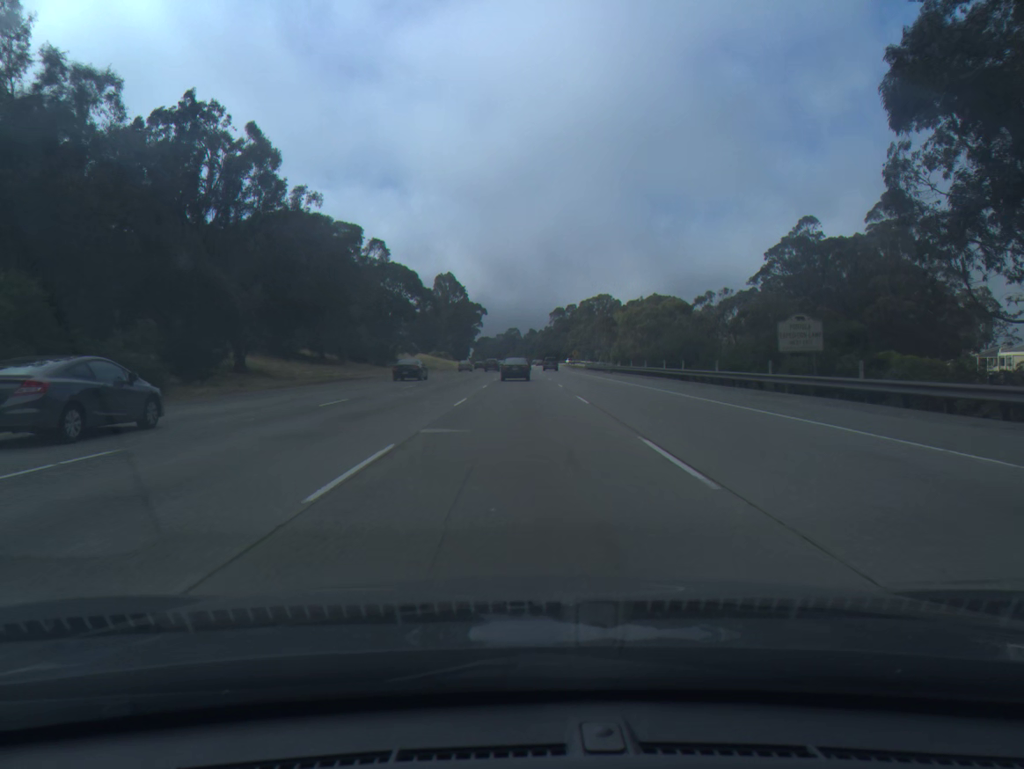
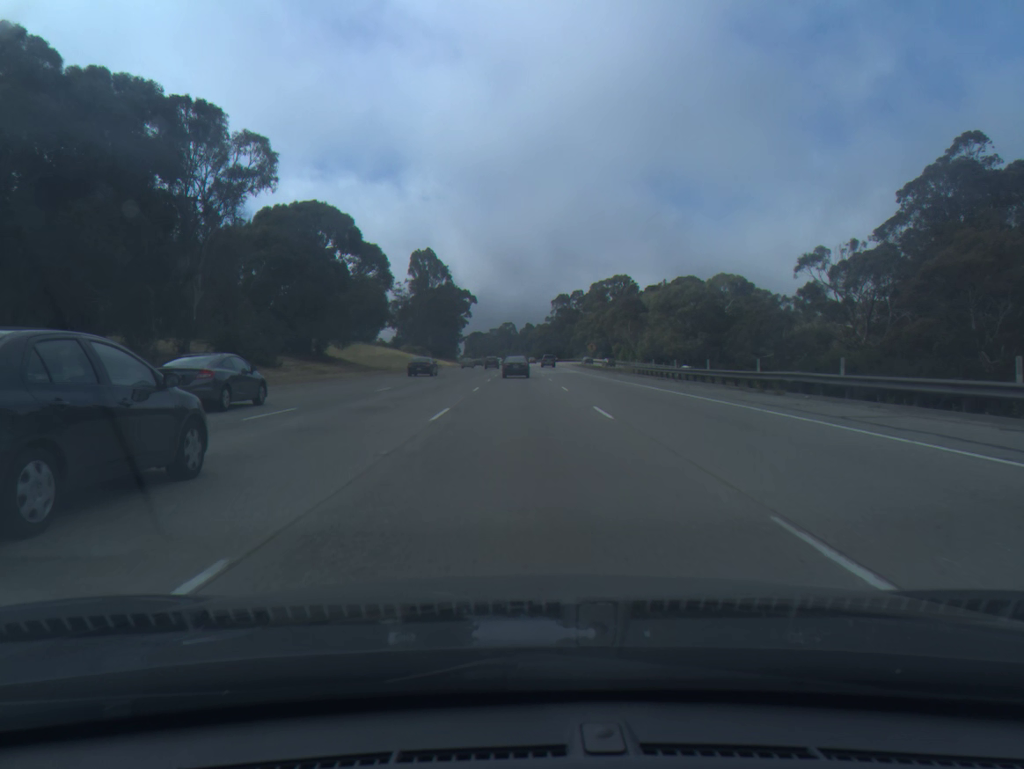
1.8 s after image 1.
(+0.1, +50.1) m; 0°
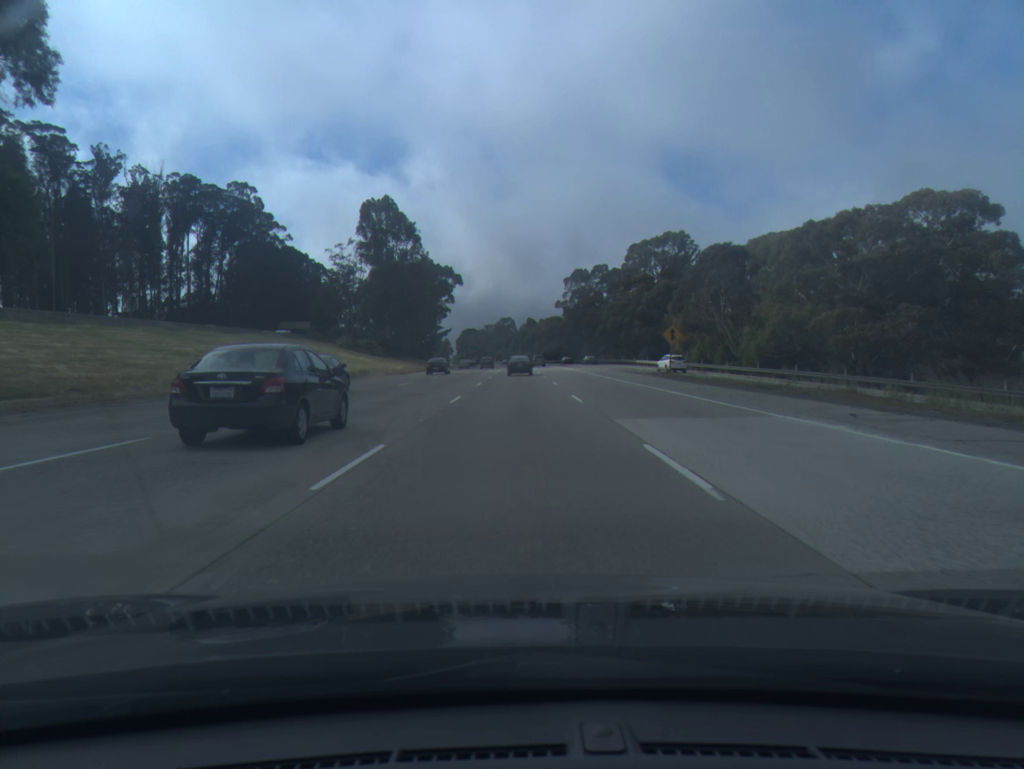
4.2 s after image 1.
(0.0, +66.9) m; 0°
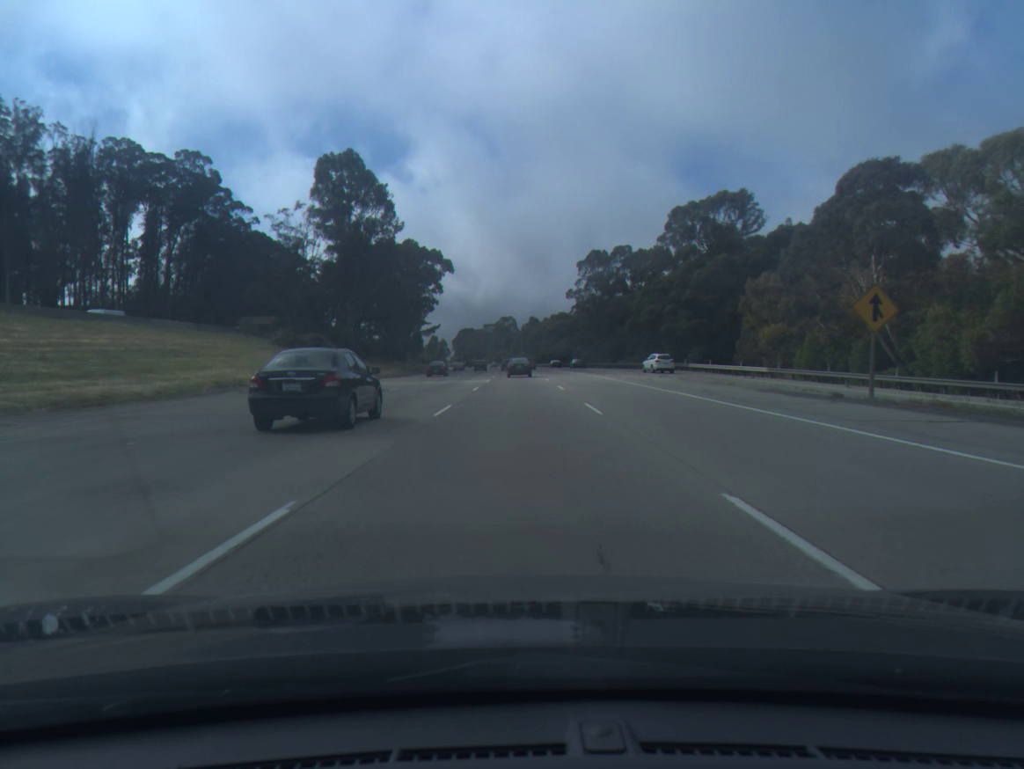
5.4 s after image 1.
(-0.1, +33.8) m; 0°
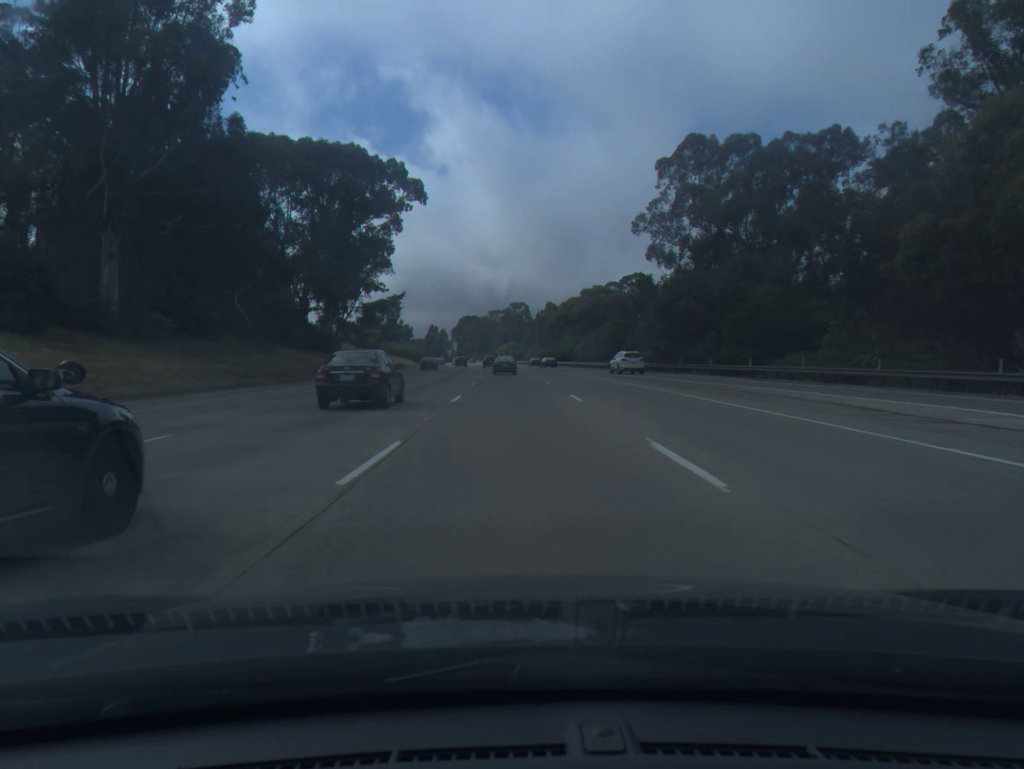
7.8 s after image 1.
(-0.4, +68.2) m; -1°
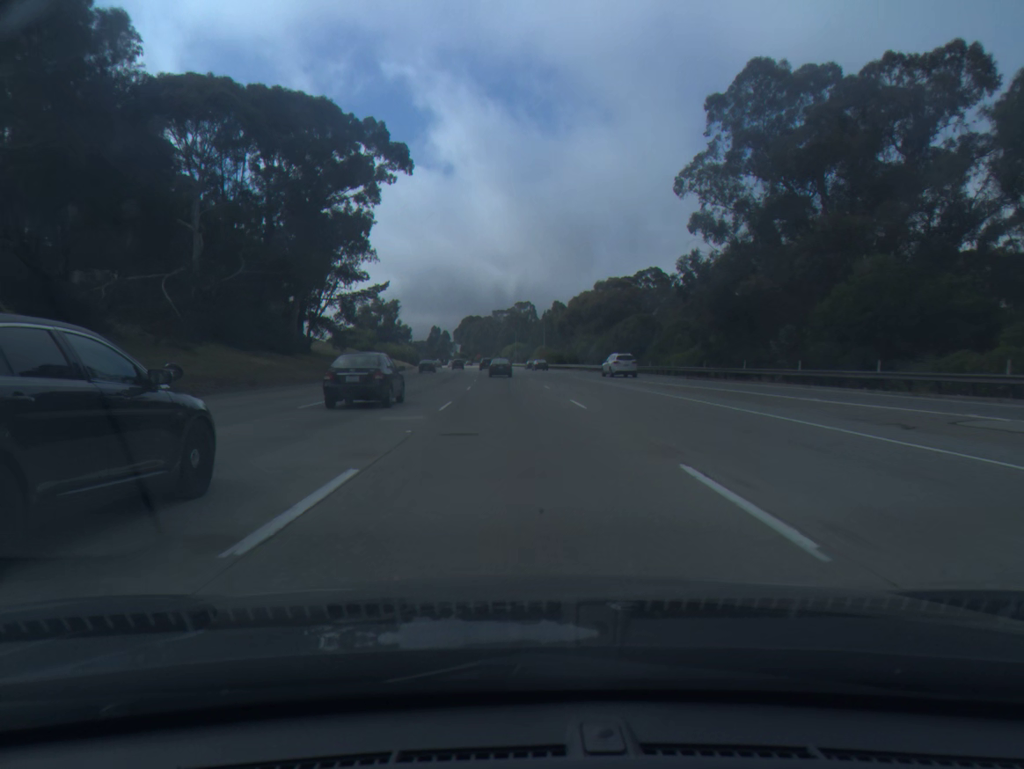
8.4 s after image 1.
(-0.1, +17.2) m; 0°
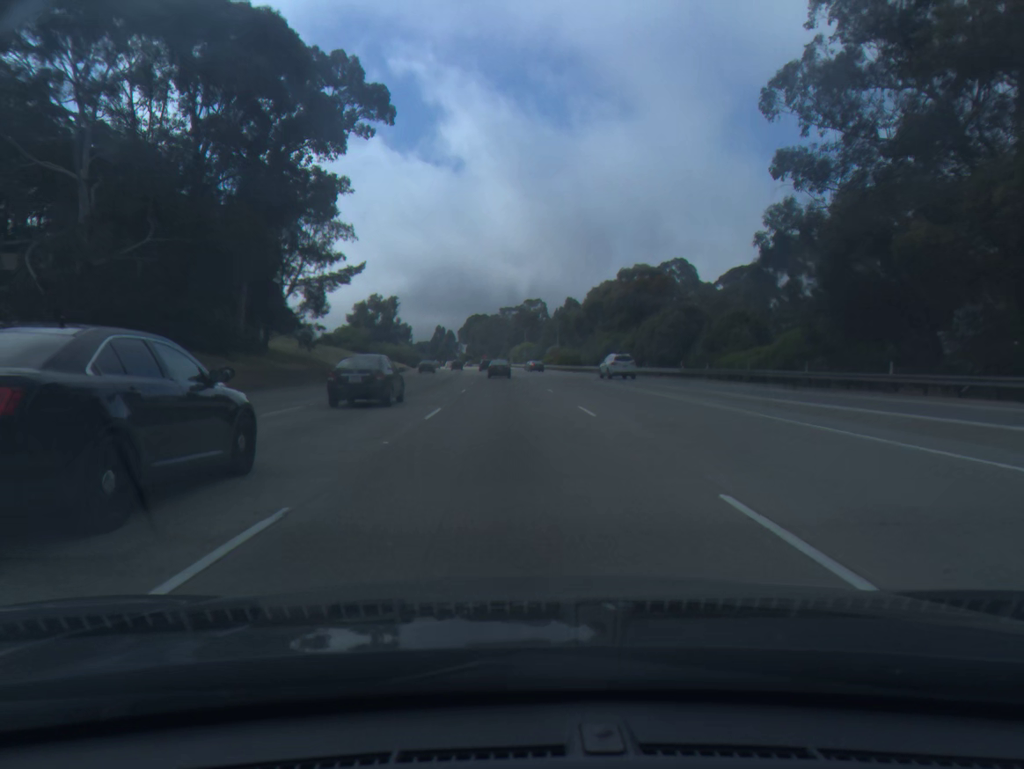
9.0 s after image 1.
(-0.1, +17.3) m; -1°
